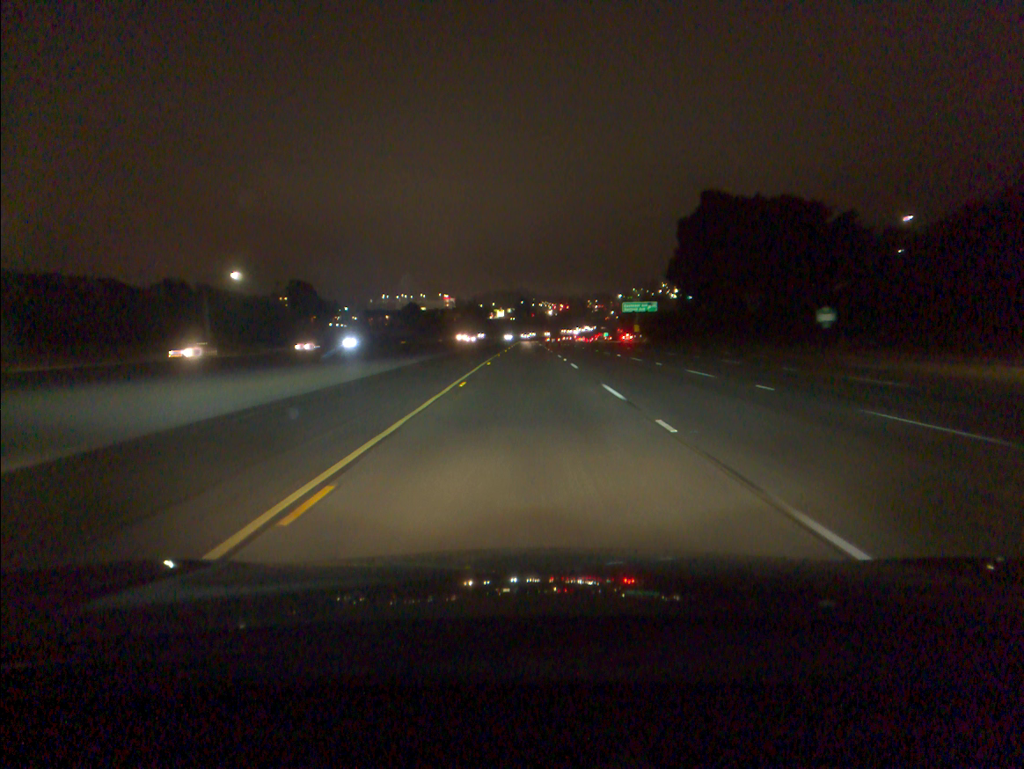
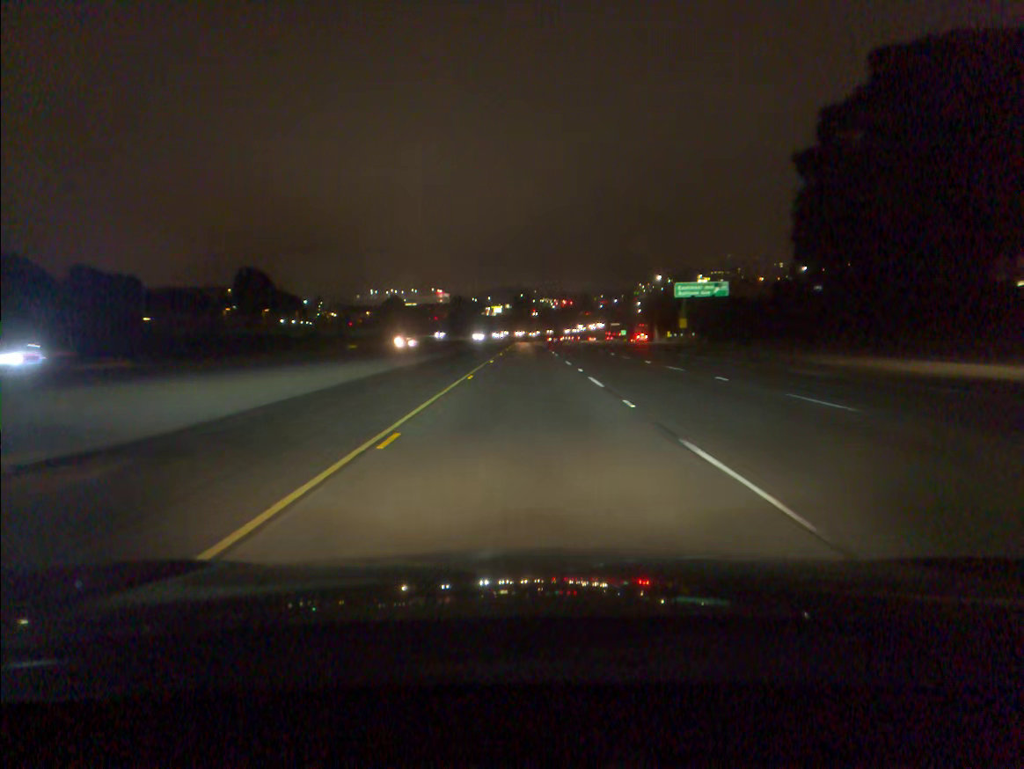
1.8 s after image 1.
(0.0, +54.7) m; 0°
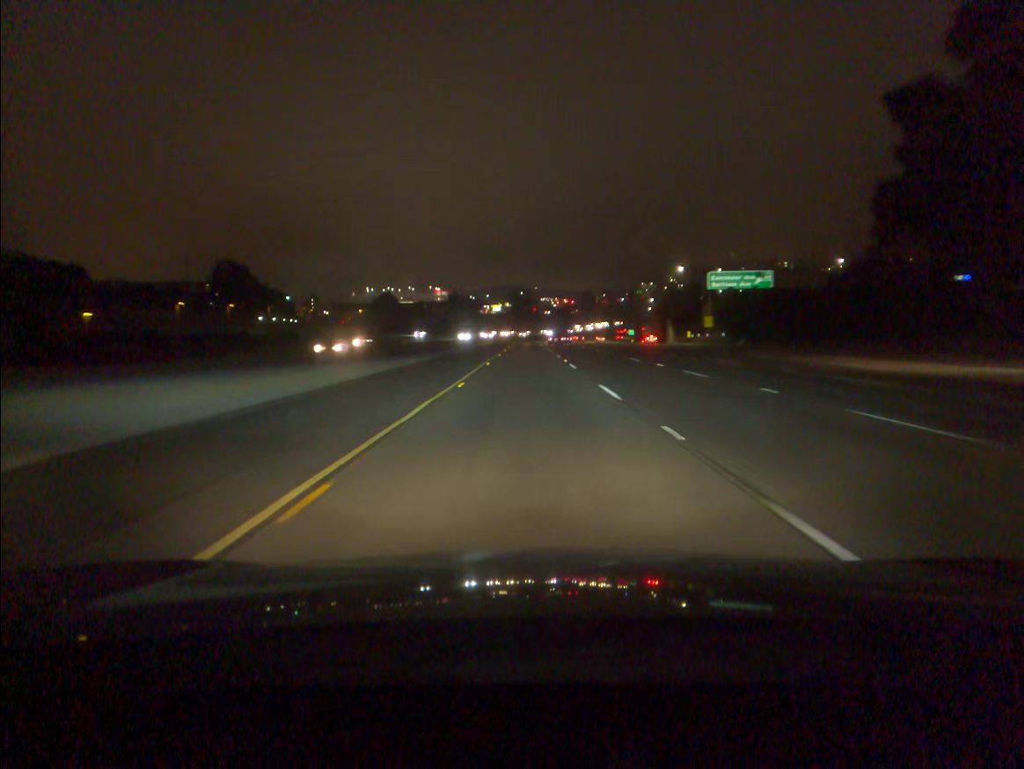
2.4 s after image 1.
(0.0, +18.2) m; 0°
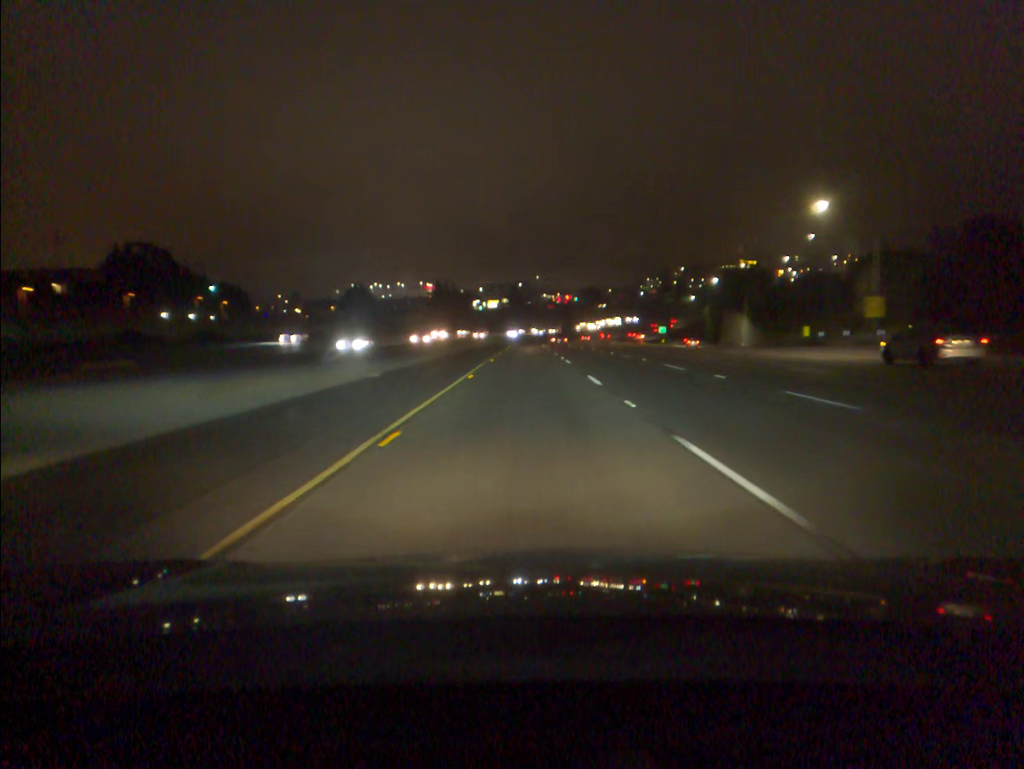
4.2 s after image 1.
(0.0, +54.7) m; 0°
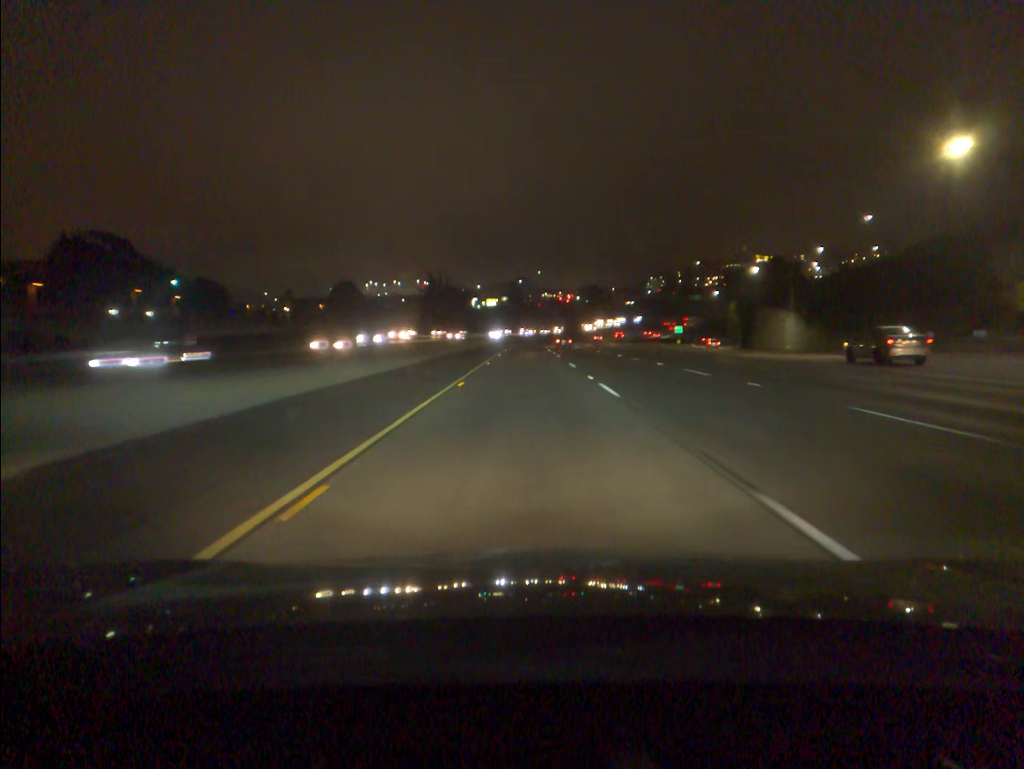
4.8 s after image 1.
(0.0, +18.2) m; 0°
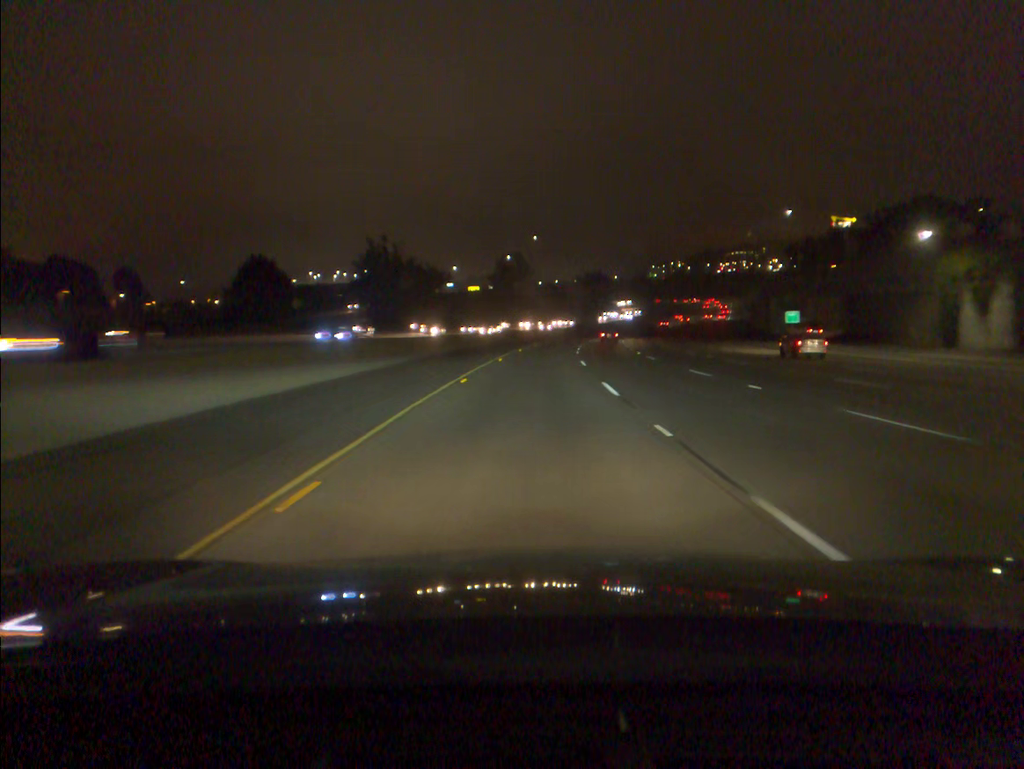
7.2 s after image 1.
(+0.1, +73.0) m; +1°
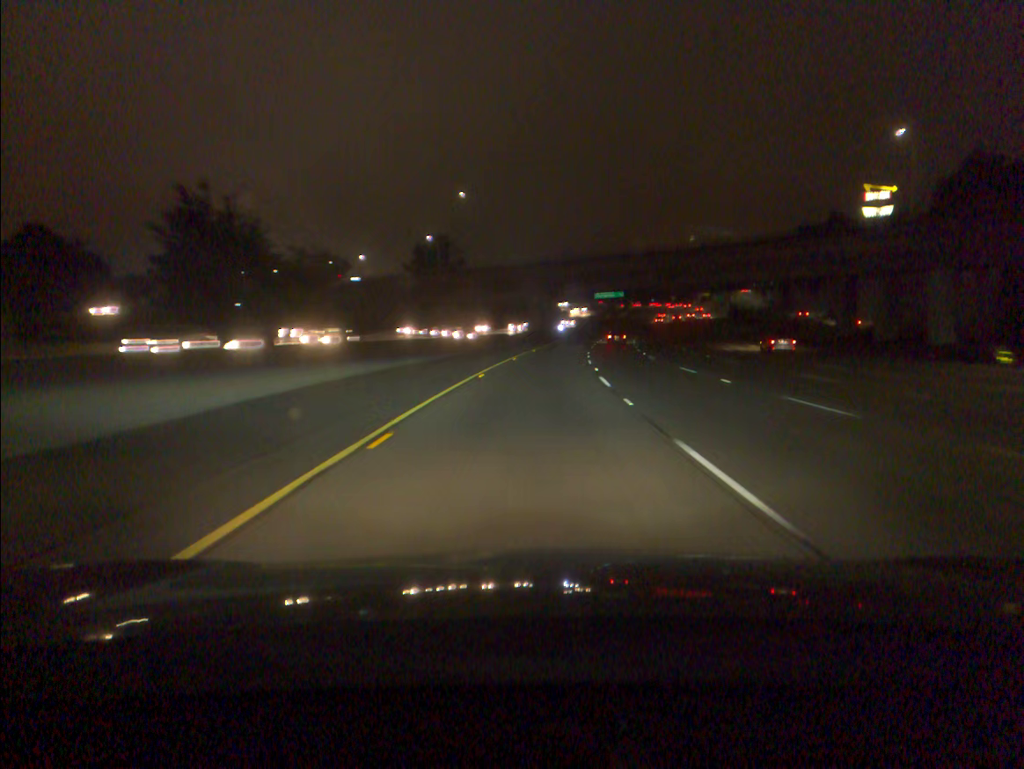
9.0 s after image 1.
(+1.6, +55.0) m; +4°
